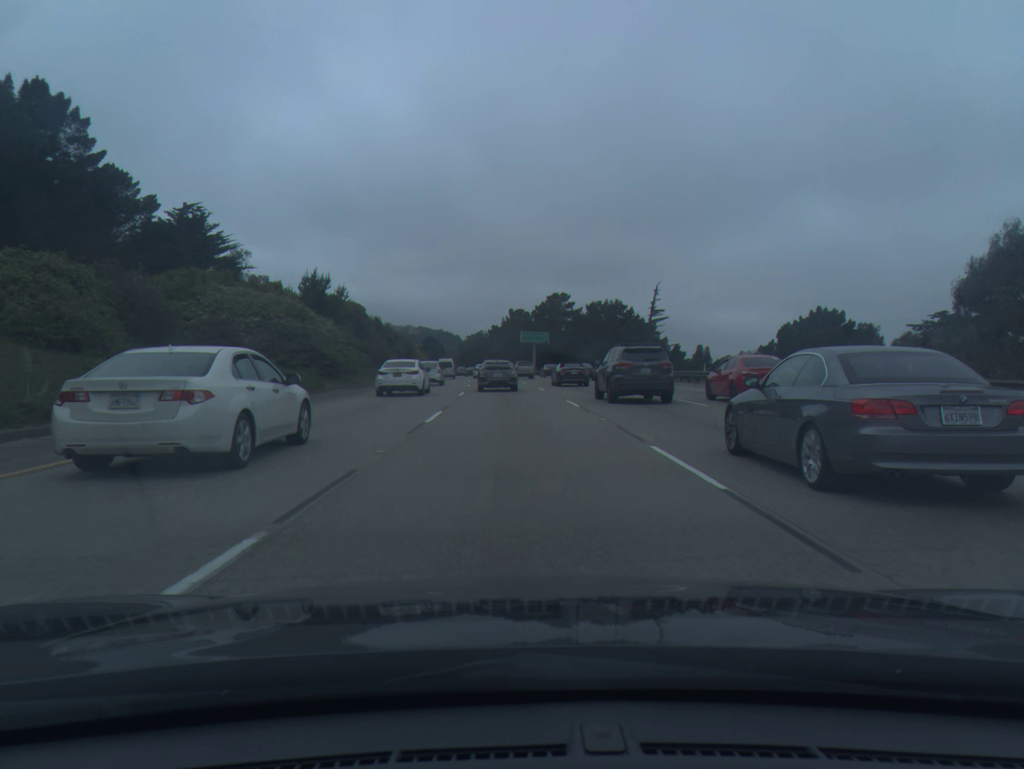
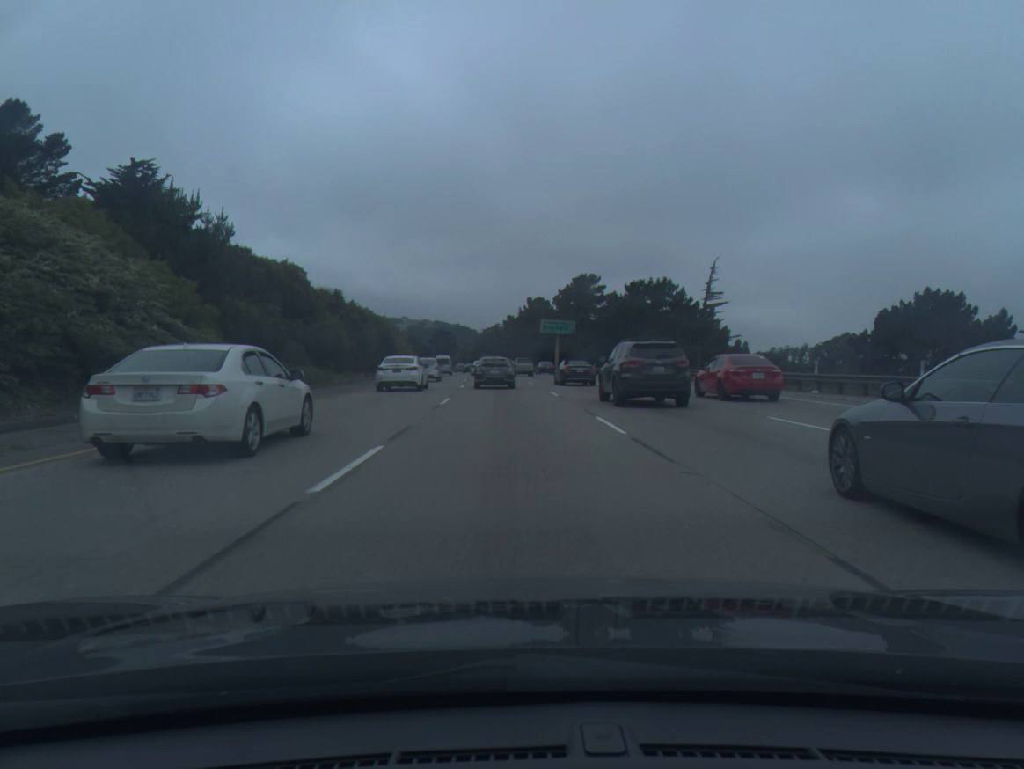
(-0.2, +23.6) m; -1°
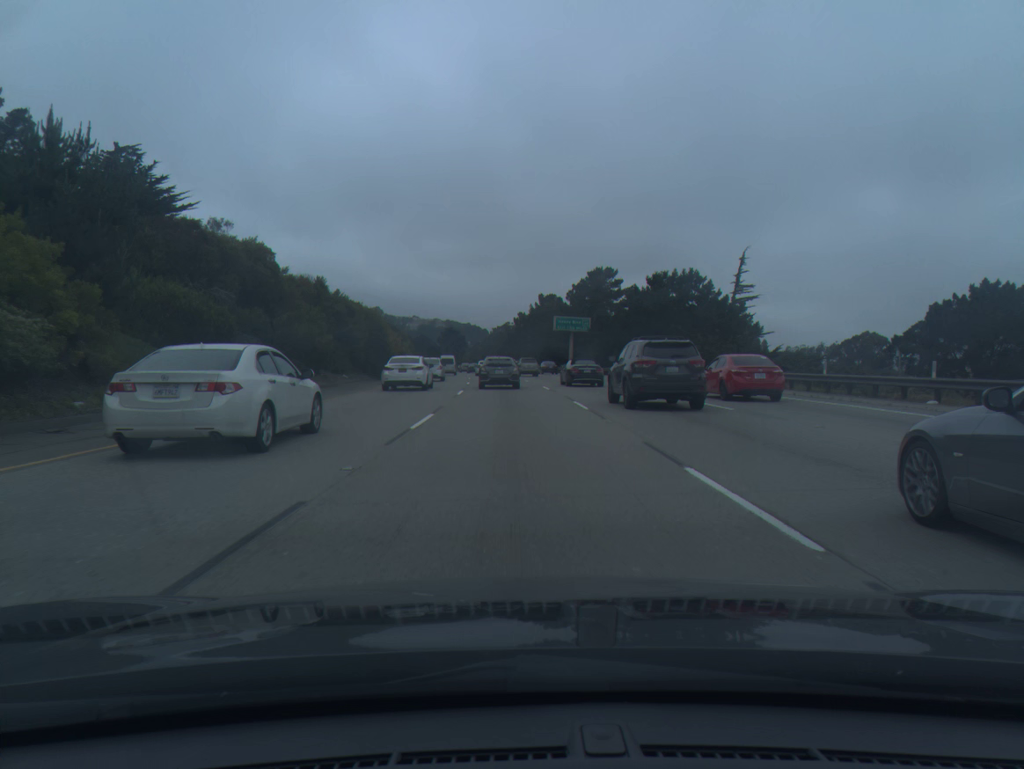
(0.0, +8.0) m; -1°
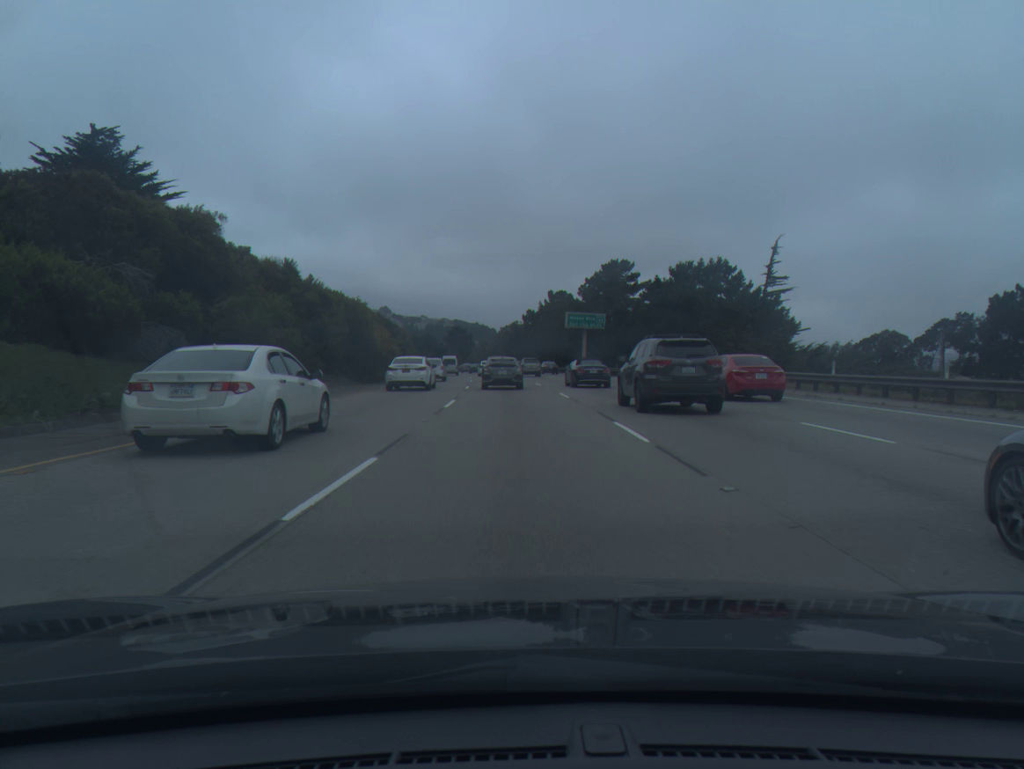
(0.0, +8.0) m; -1°
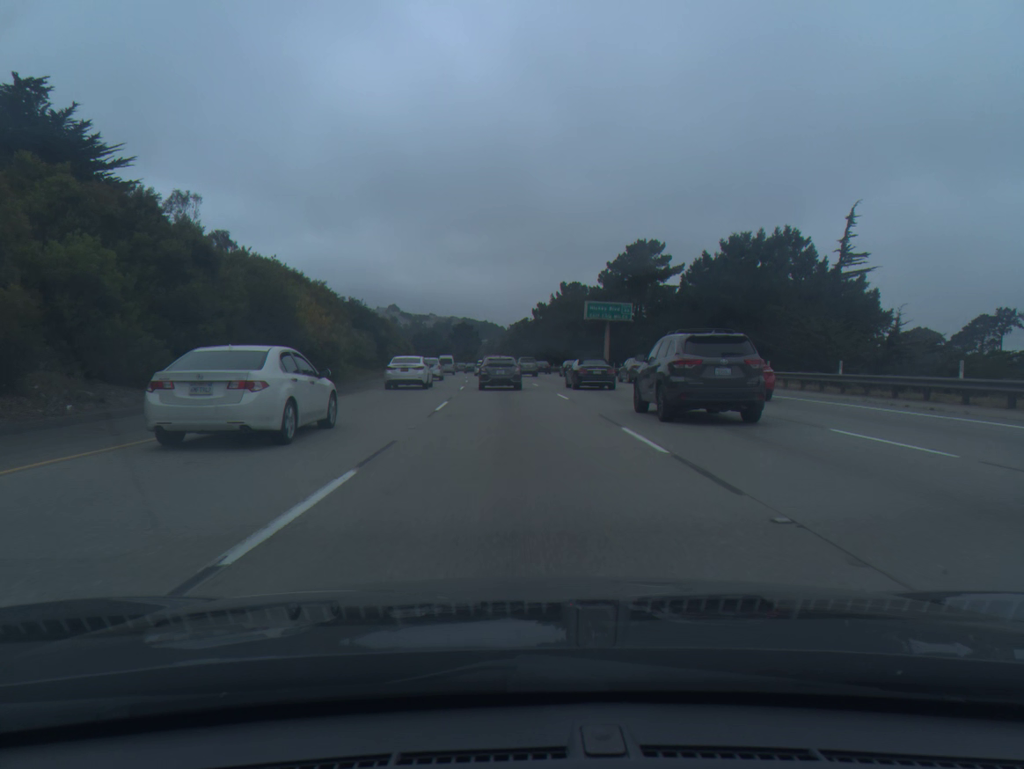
(-0.1, +16.0) m; -1°
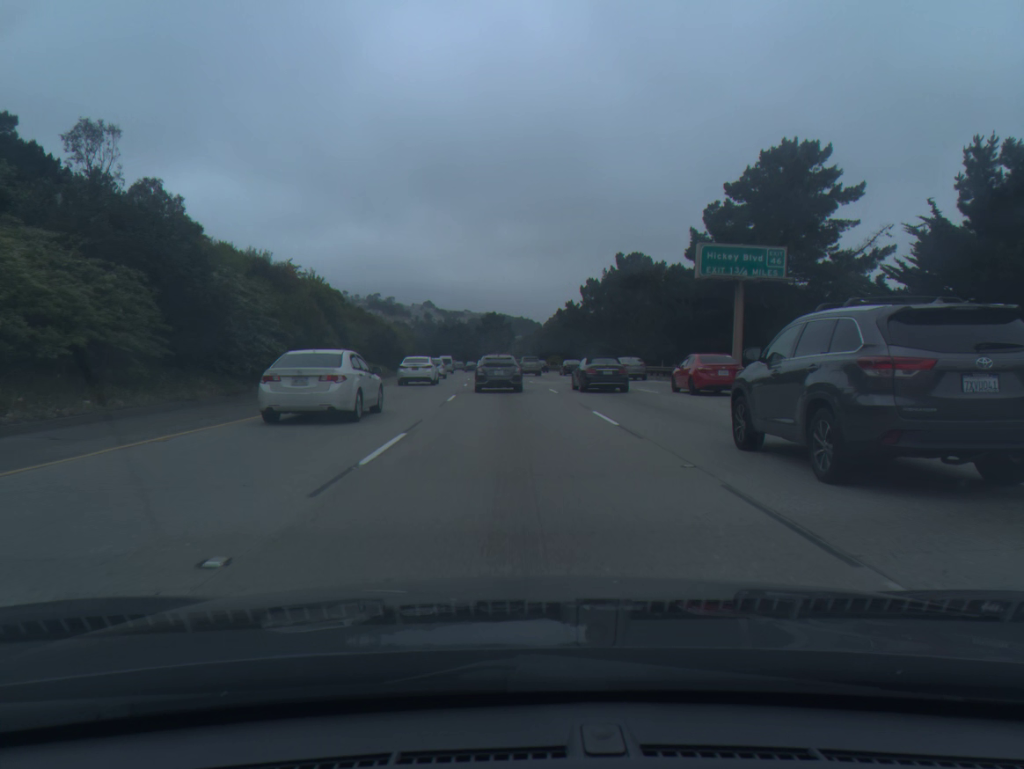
(-0.9, +39.5) m; -3°
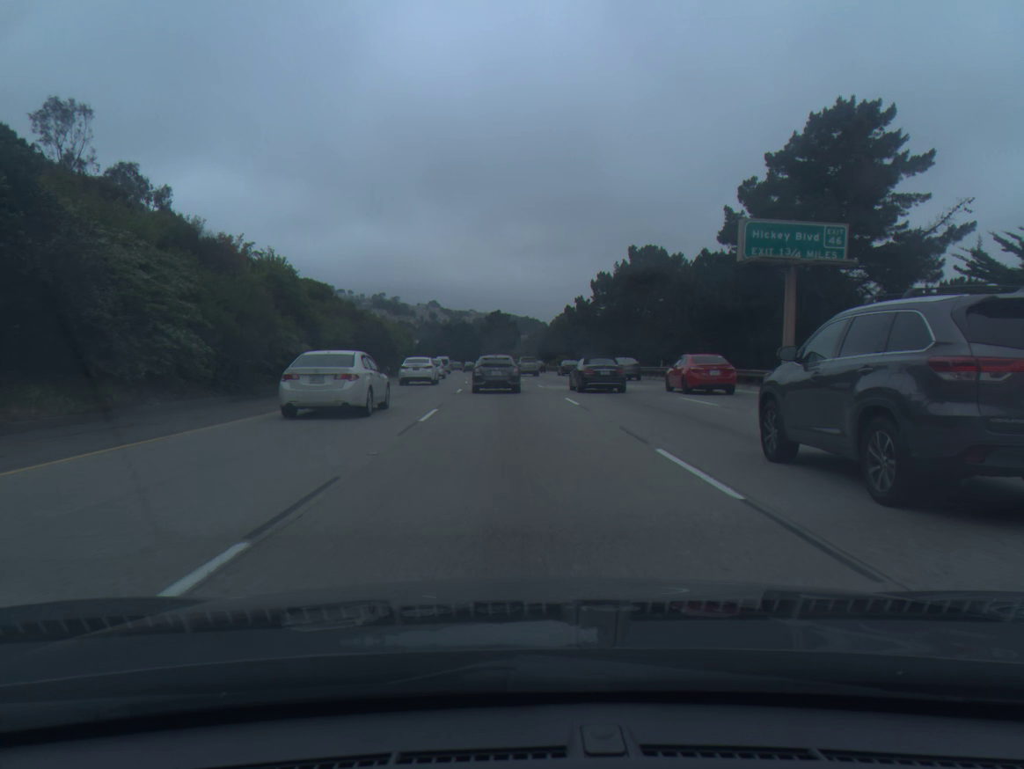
(0.0, +7.7) m; 0°
